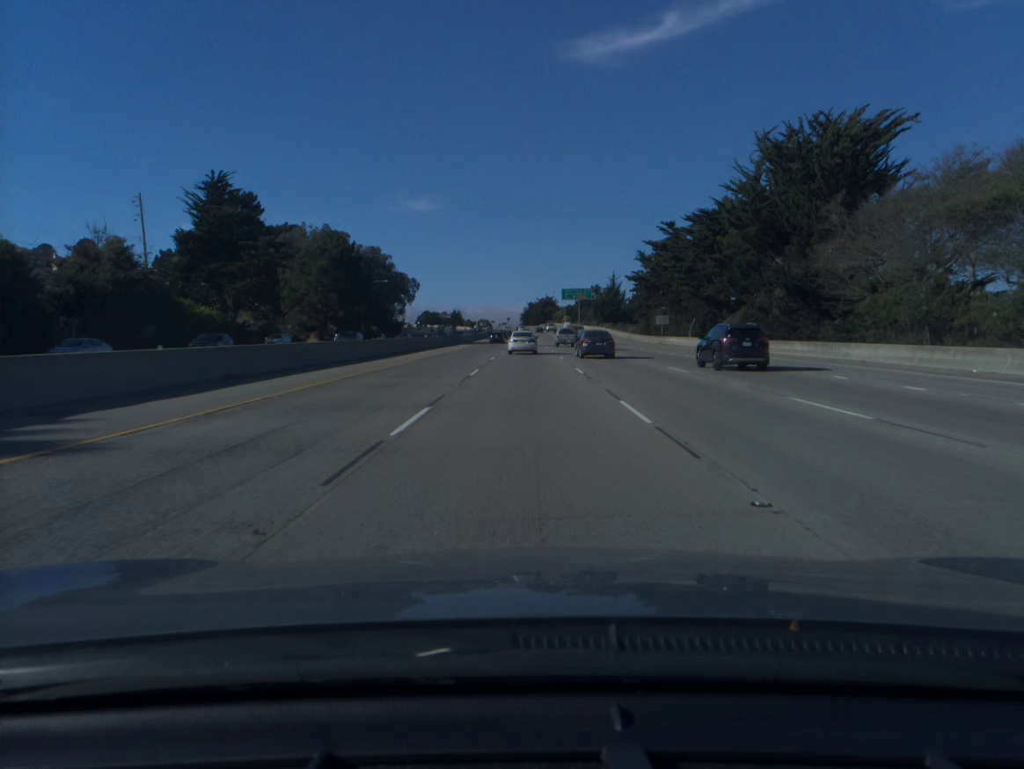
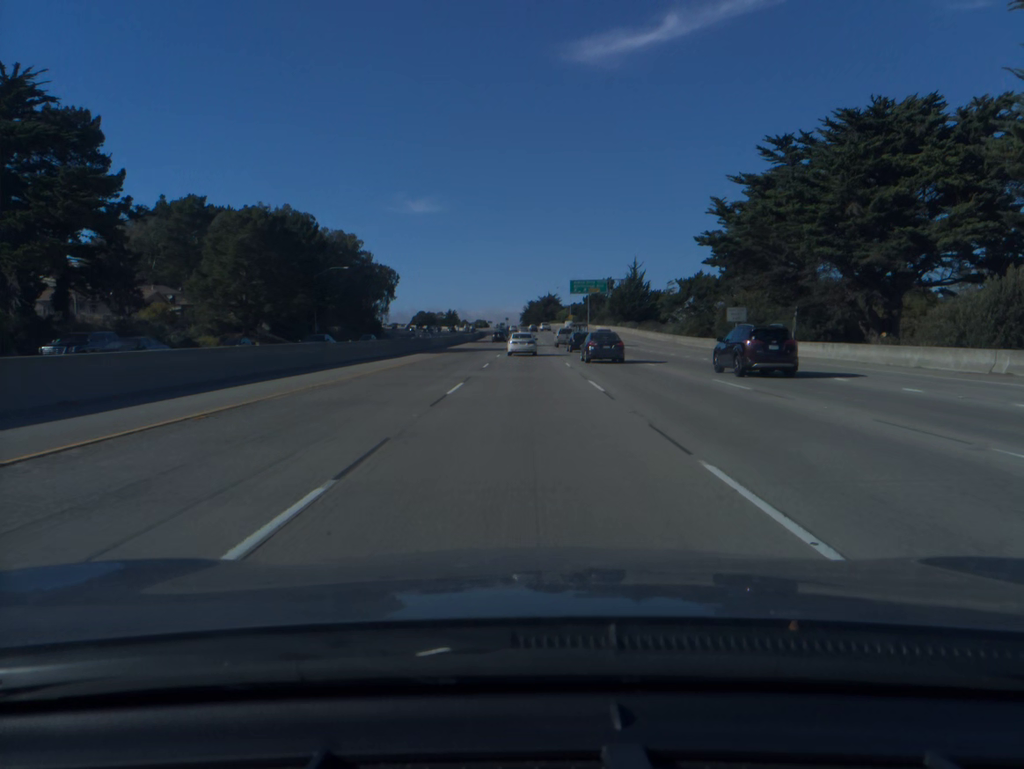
(0.0, +36.6) m; 0°
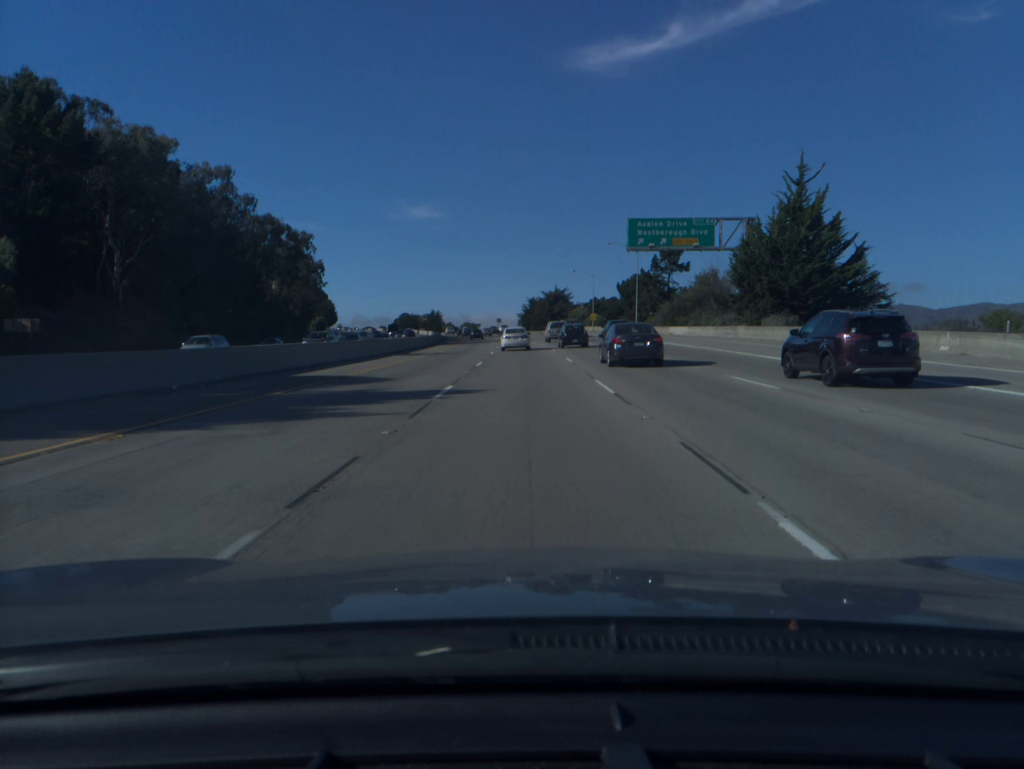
(0.0, +90.0) m; 0°
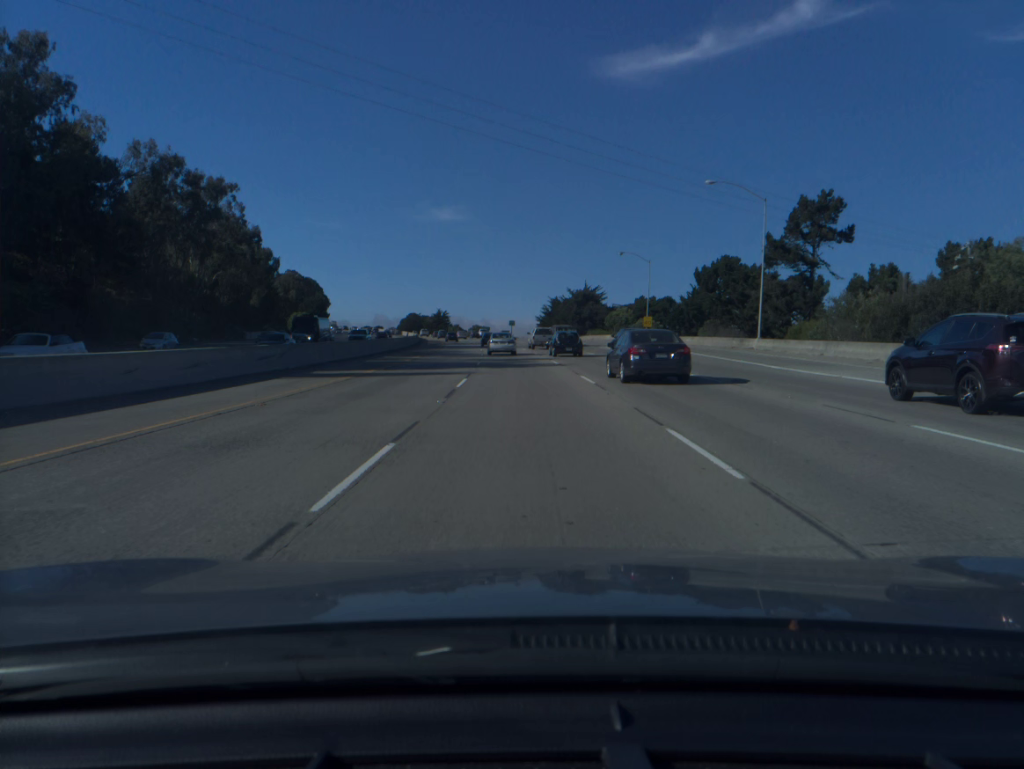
(-0.5, +53.2) m; -1°
